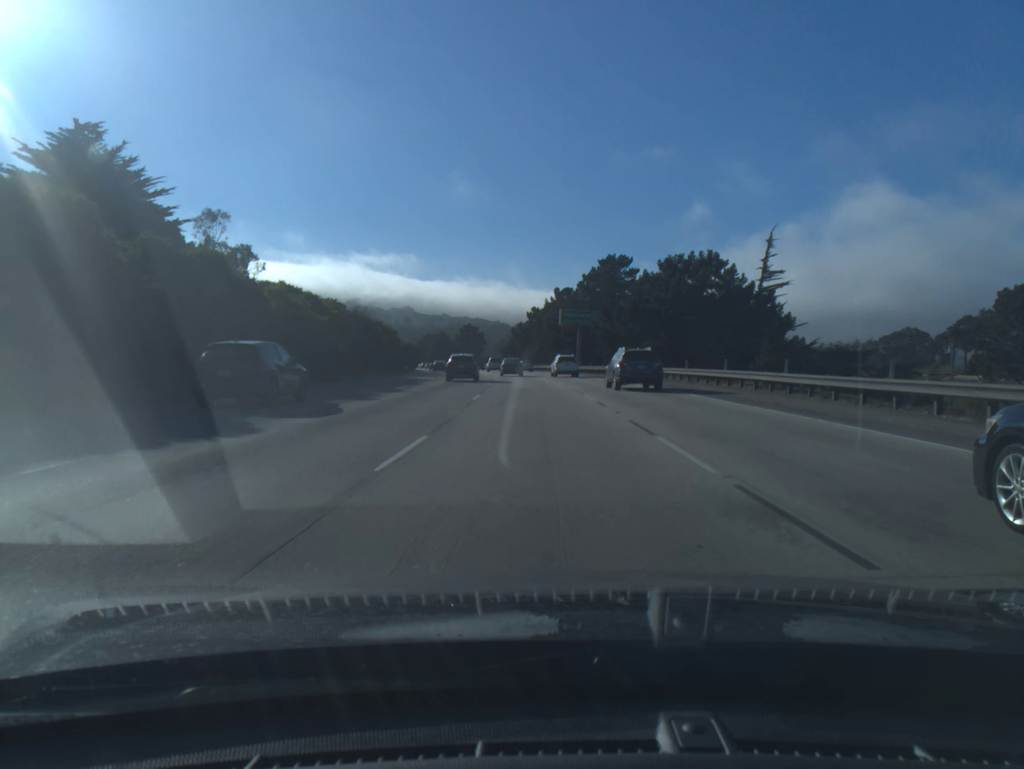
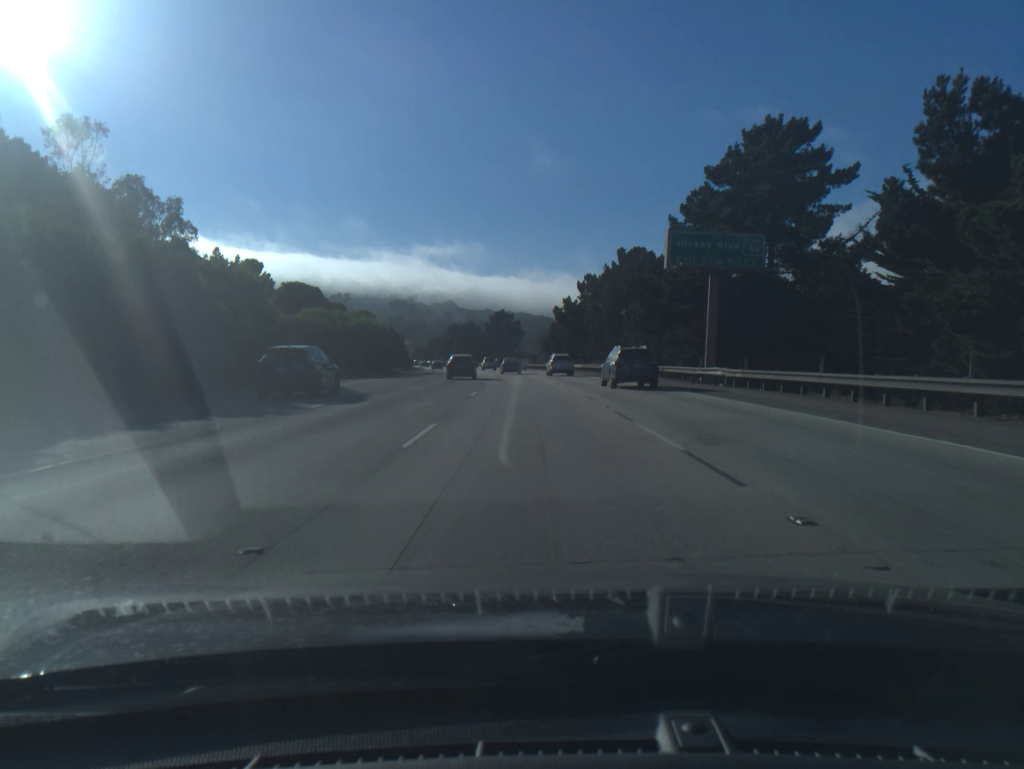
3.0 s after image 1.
(-1.6, +56.3) m; -3°
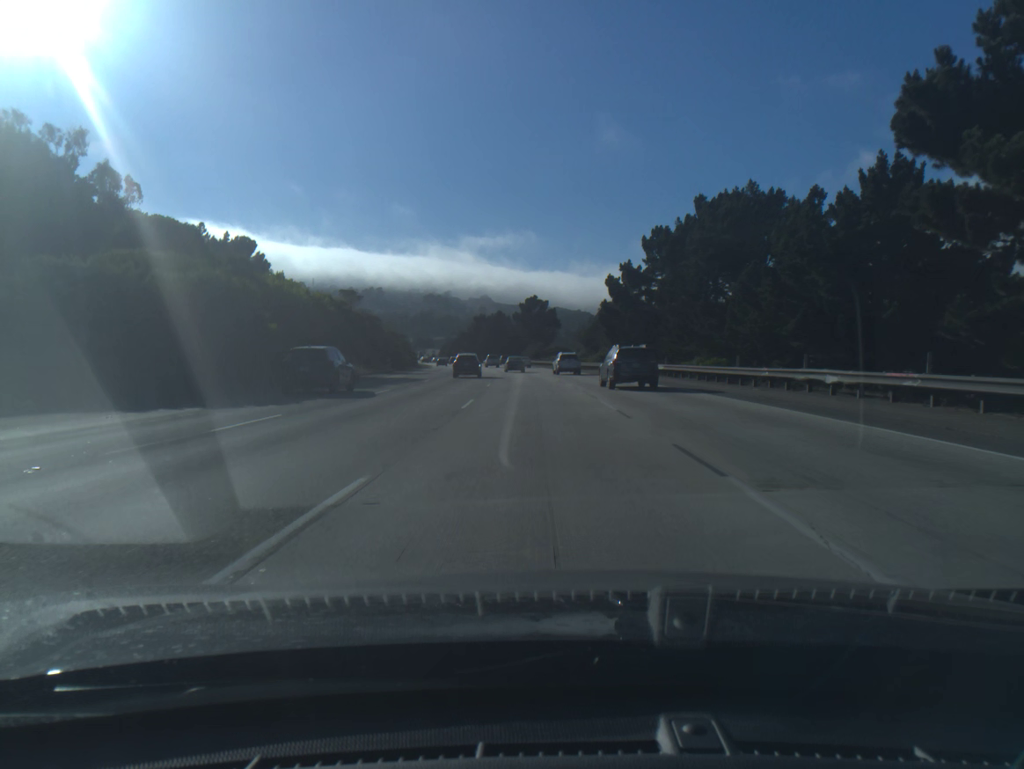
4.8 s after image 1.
(-0.8, +35.9) m; -3°
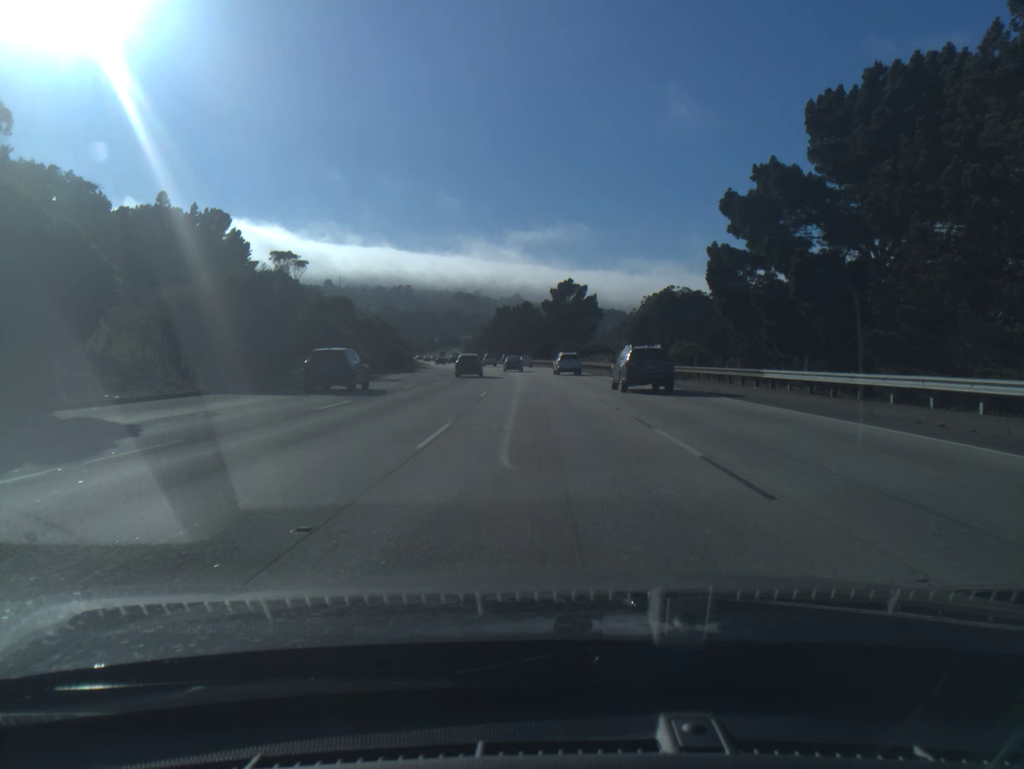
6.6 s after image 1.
(-0.8, +37.3) m; -2°
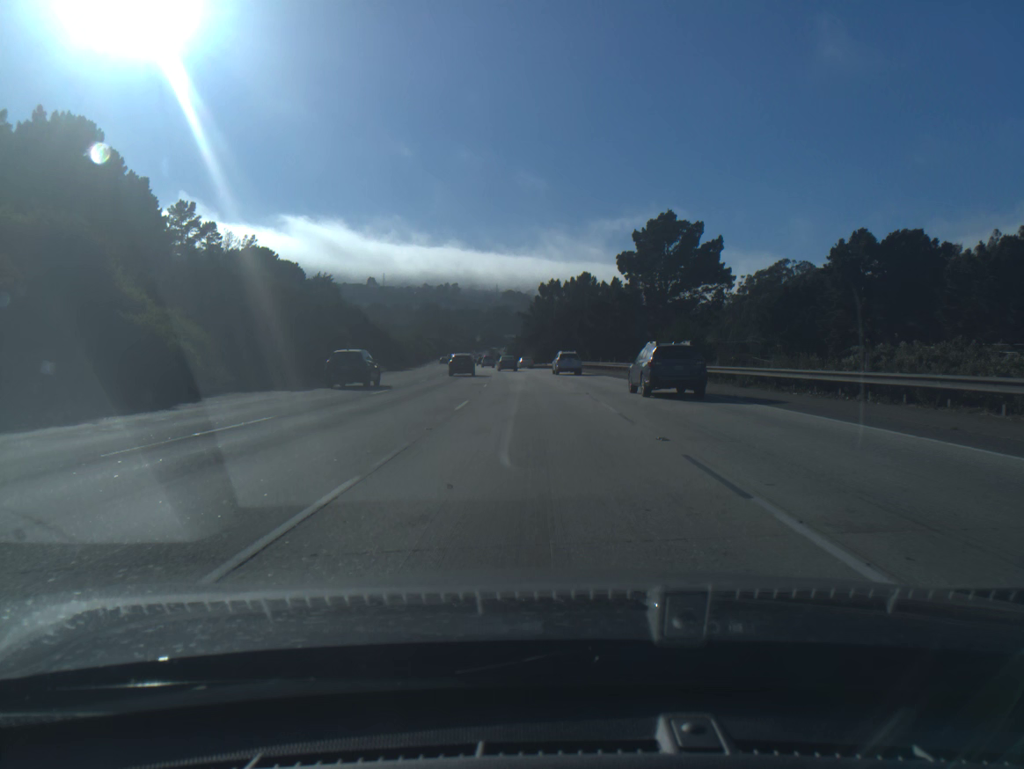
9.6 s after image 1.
(-2.1, +65.3) m; -4°
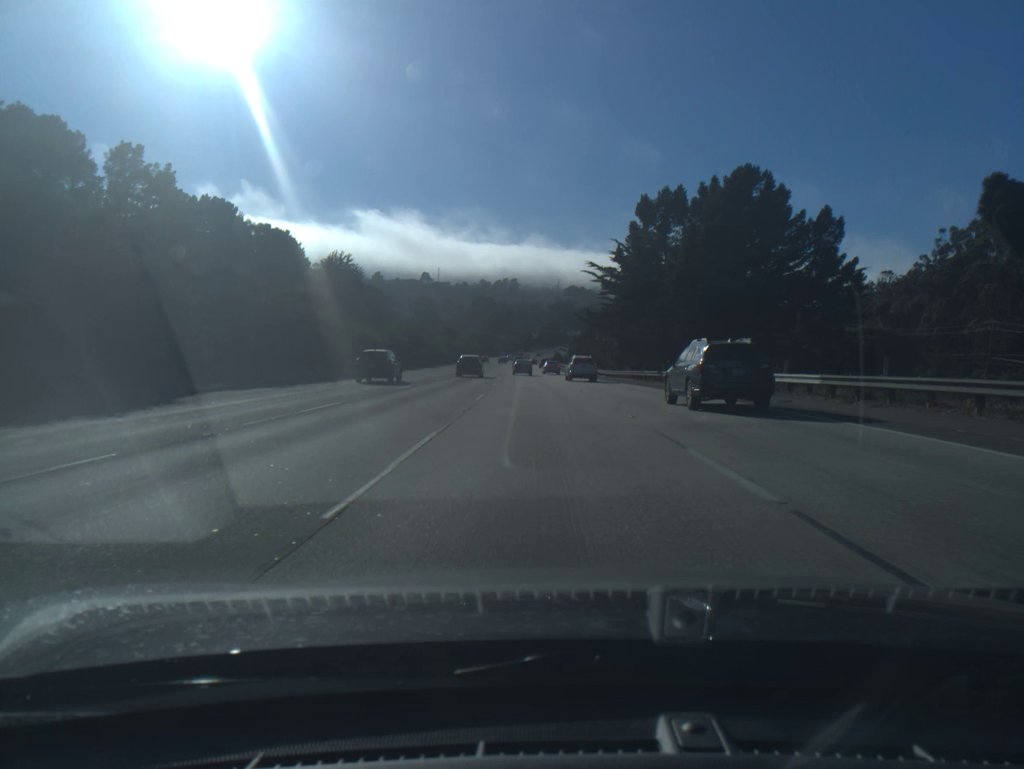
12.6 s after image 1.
(-2.8, +68.4) m; -5°
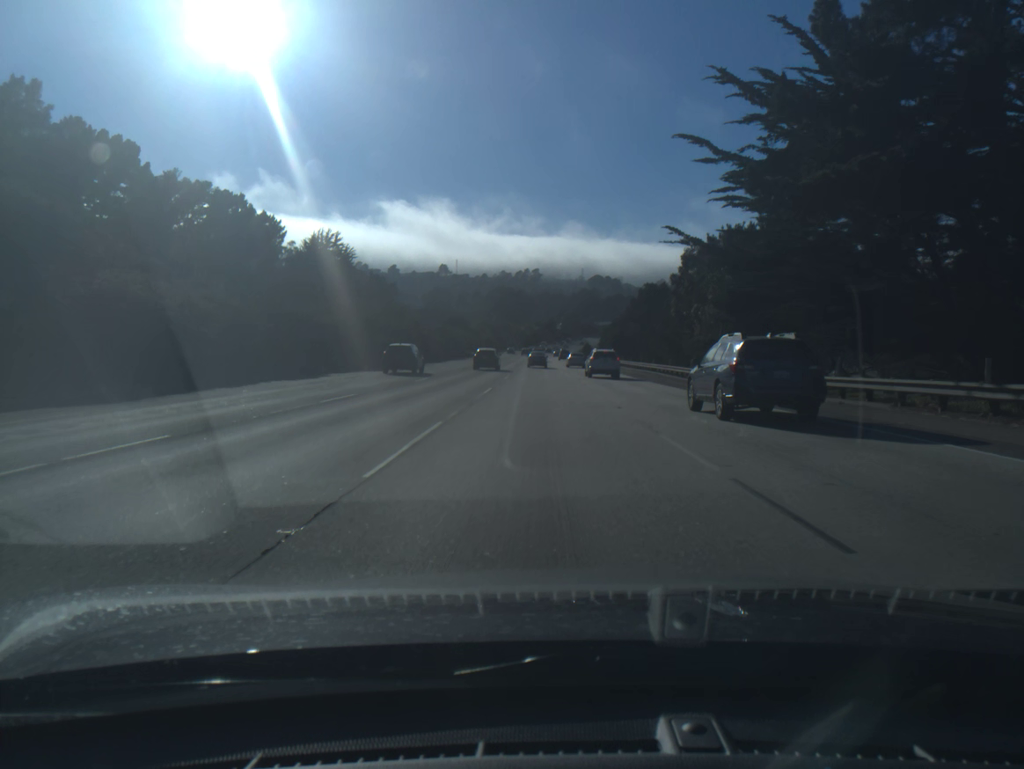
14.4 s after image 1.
(-0.7, +42.2) m; -2°
